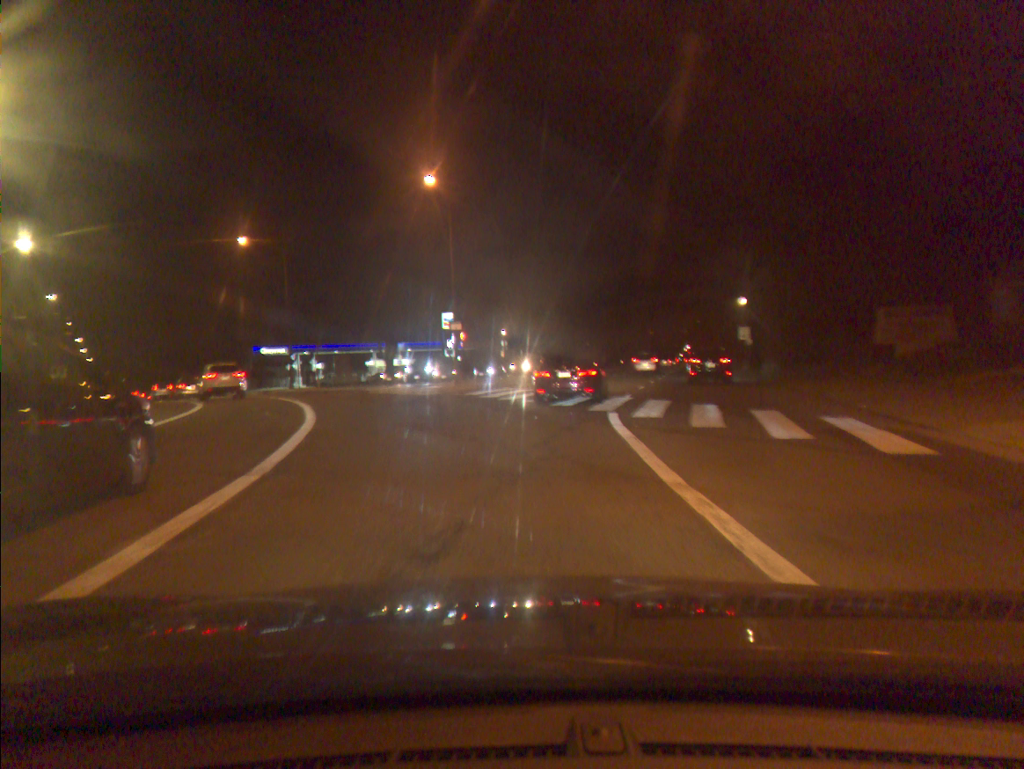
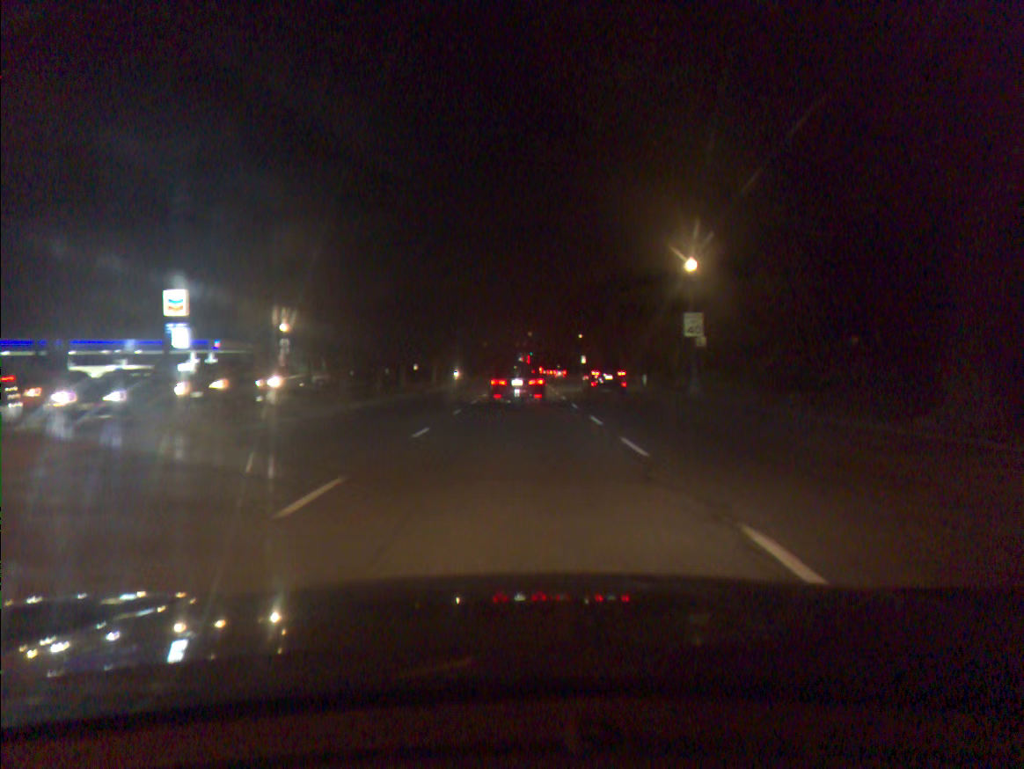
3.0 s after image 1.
(+4.4, +35.6) m; +13°
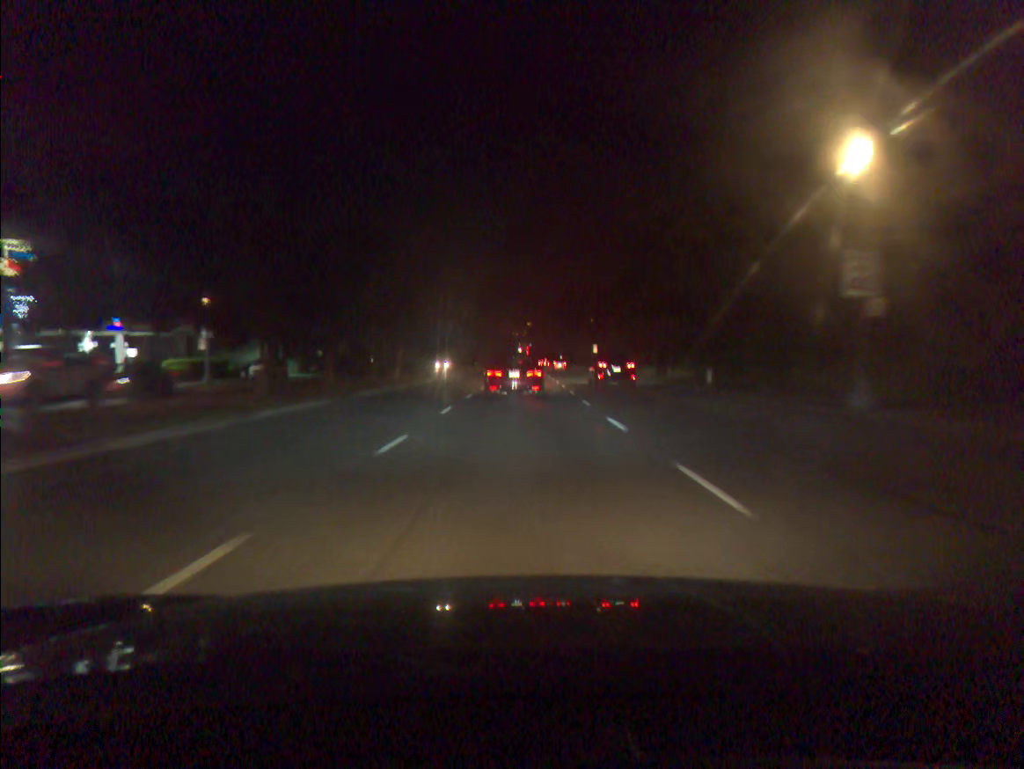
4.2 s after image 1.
(0.0, +18.6) m; 0°
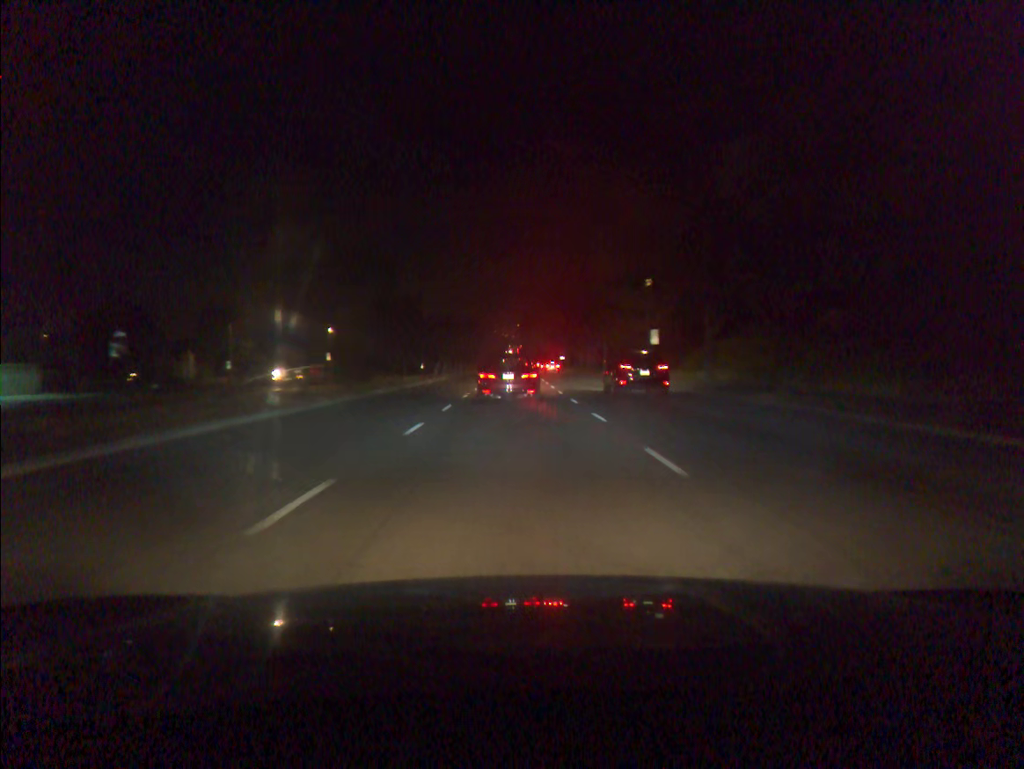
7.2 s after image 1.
(+0.4, +48.8) m; +1°
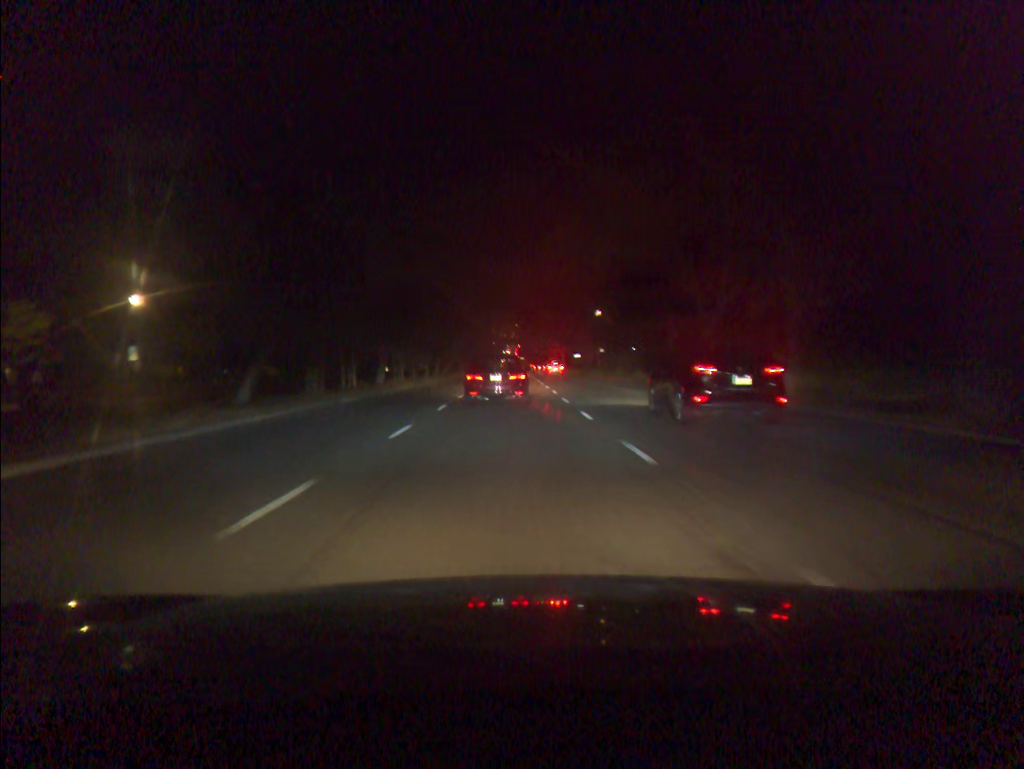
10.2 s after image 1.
(0.0, +50.9) m; 0°
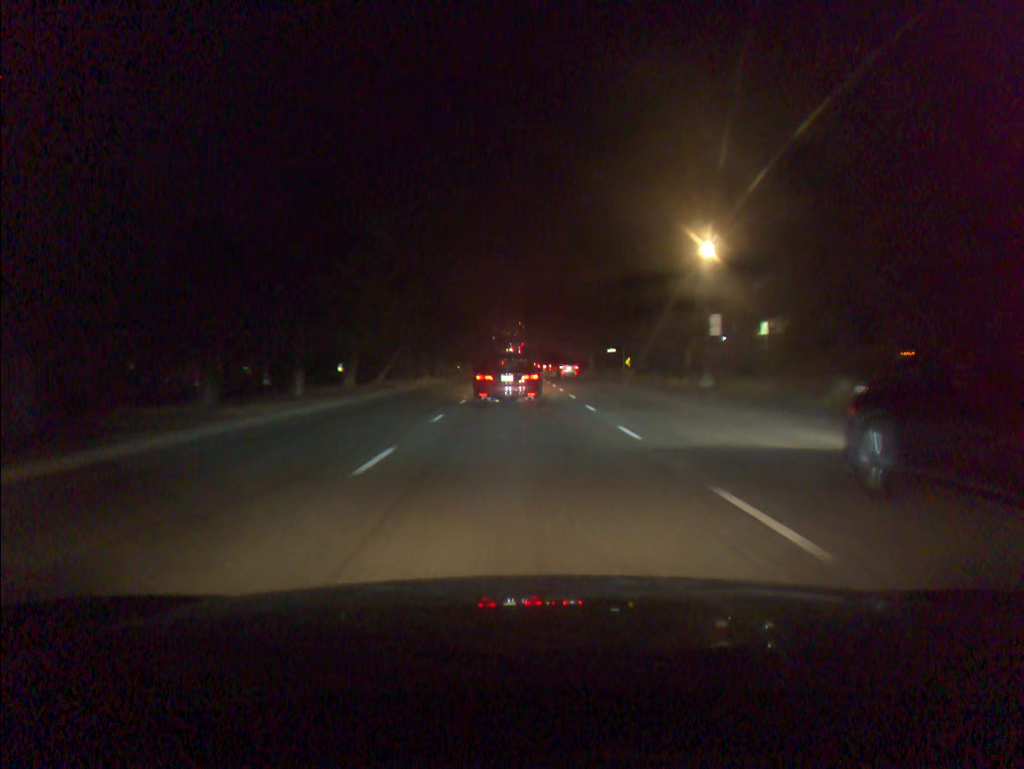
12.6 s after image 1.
(-0.5, +41.4) m; 0°
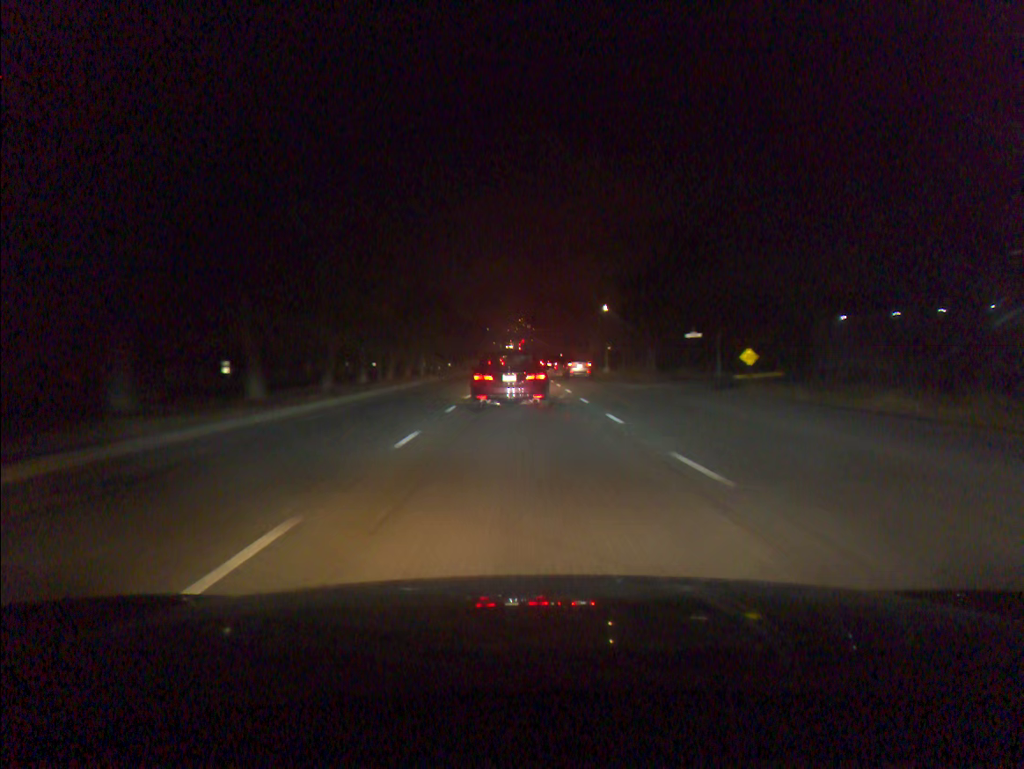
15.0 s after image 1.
(-0.1, +41.4) m; 0°
